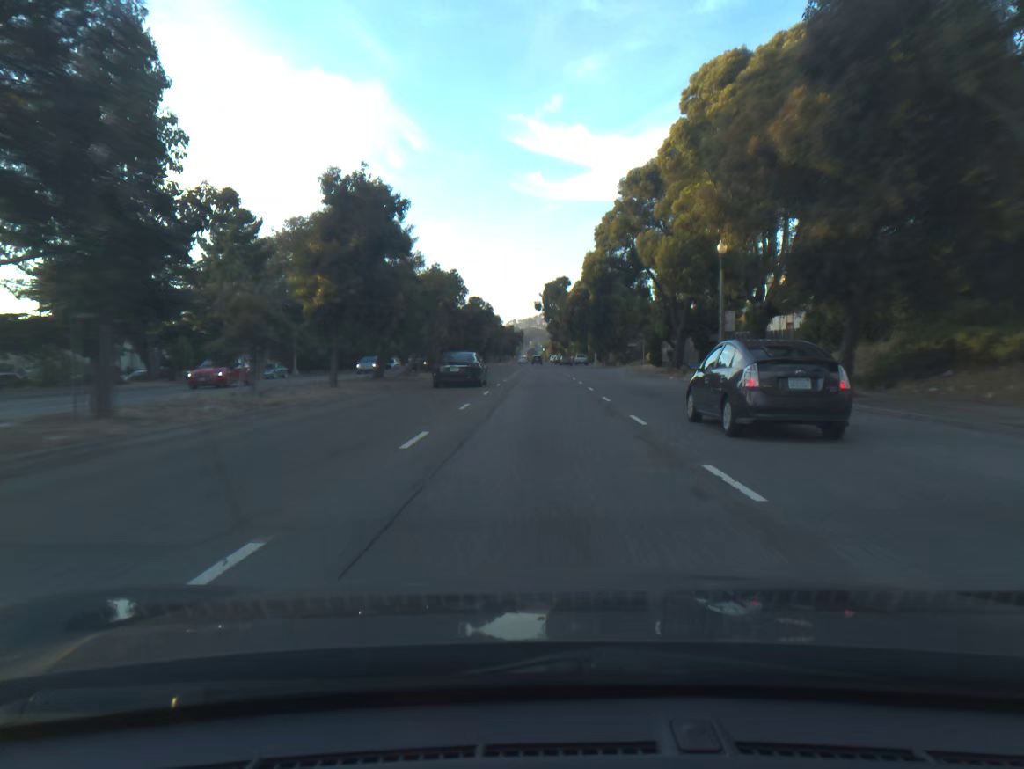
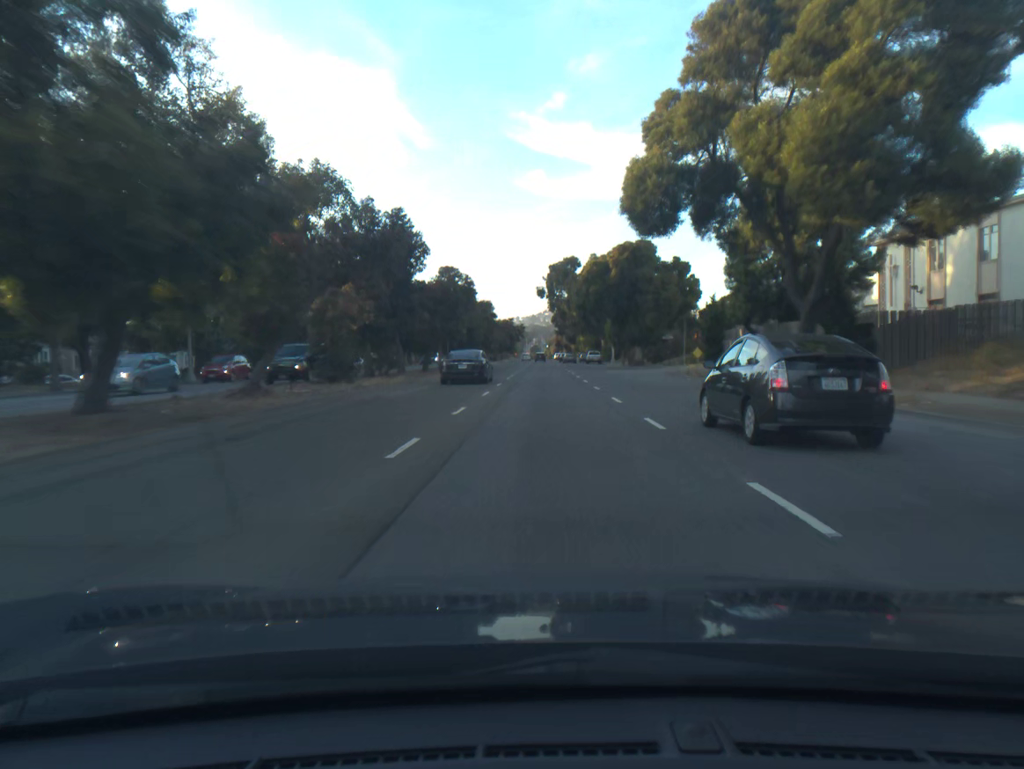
(-0.1, +23.5) m; 0°
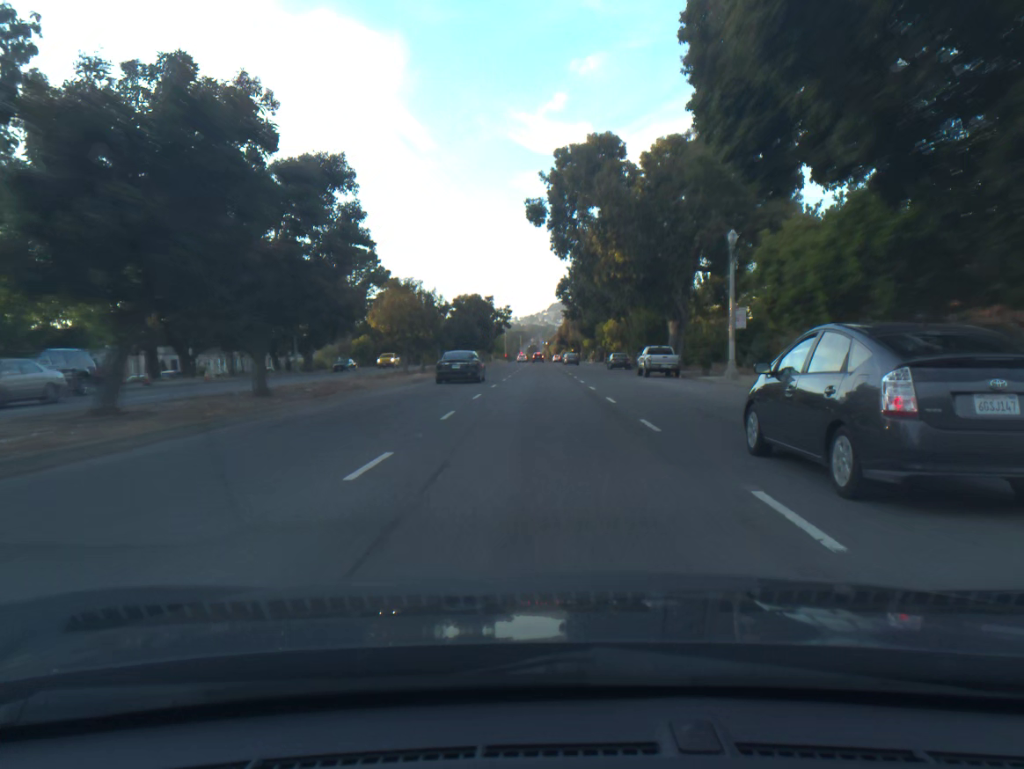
(+0.2, +59.3) m; 0°
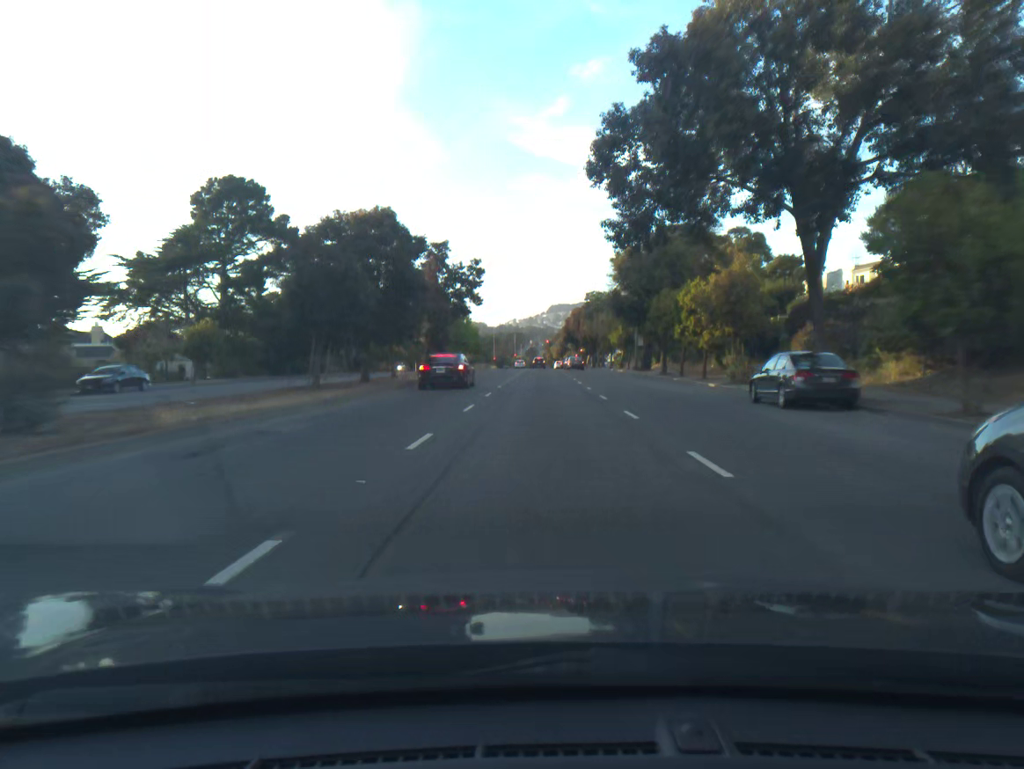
(-0.1, +47.8) m; 0°
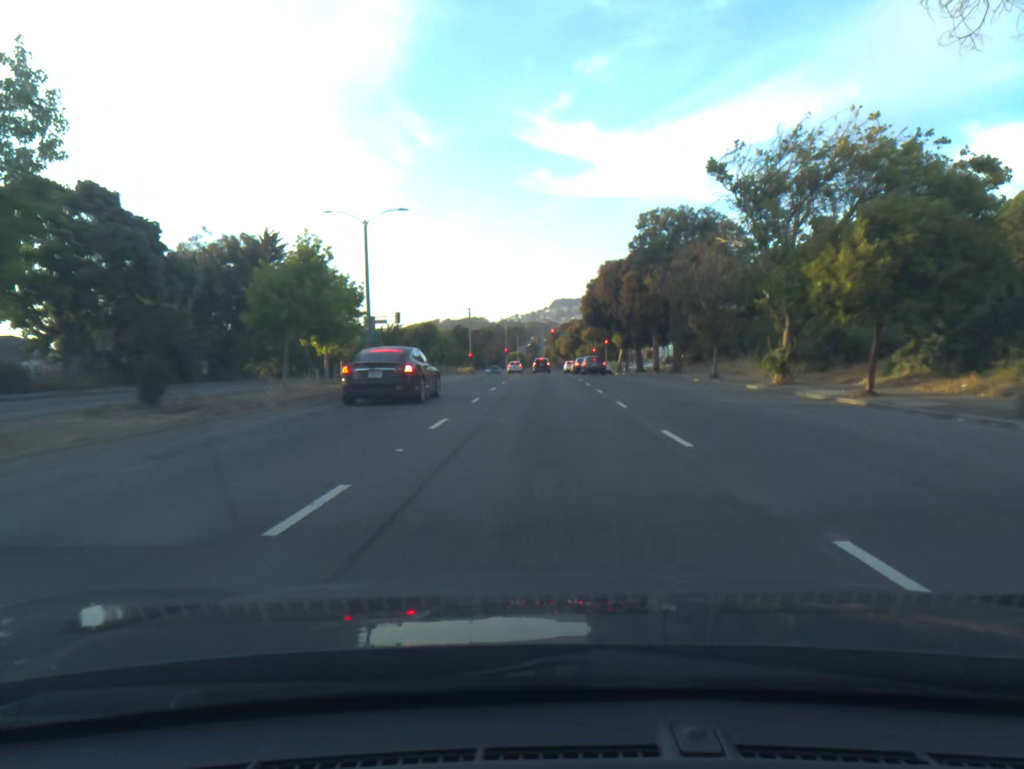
(0.0, +56.4) m; 0°
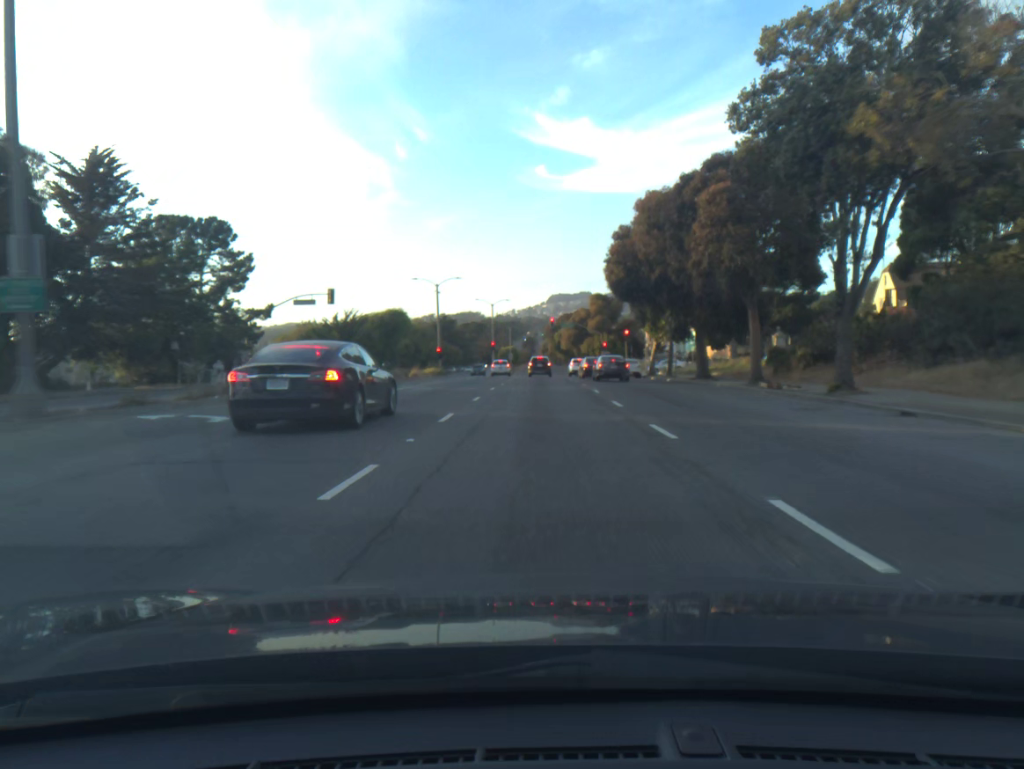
(0.0, +28.3) m; 0°
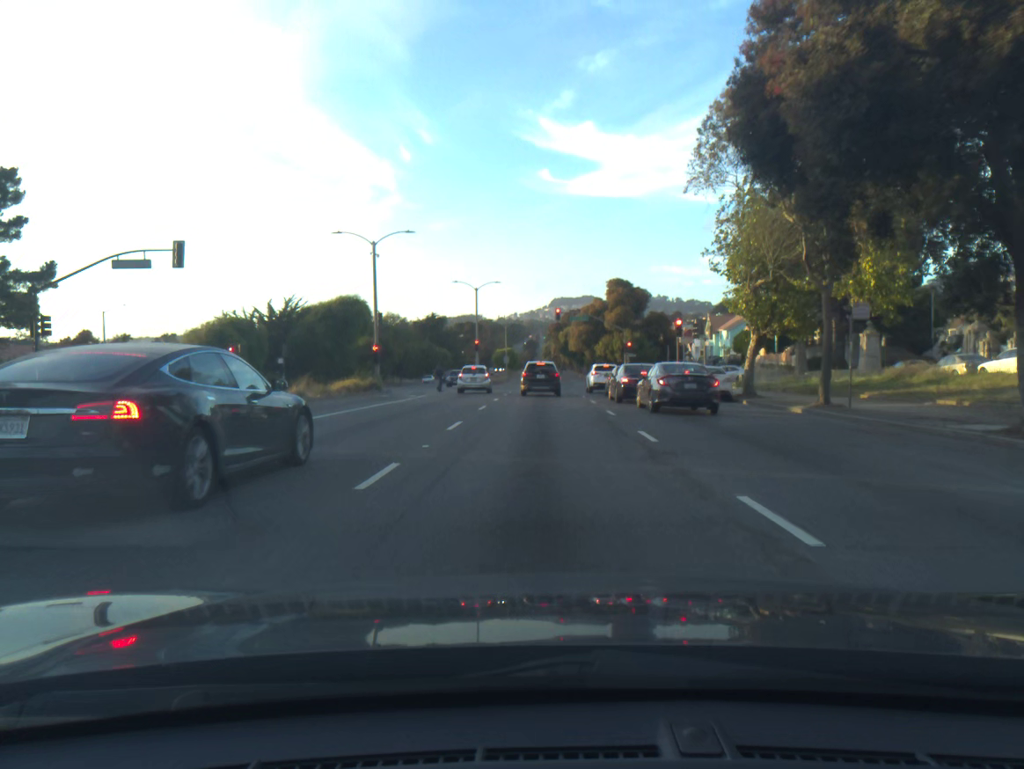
(0.0, +28.3) m; 0°
